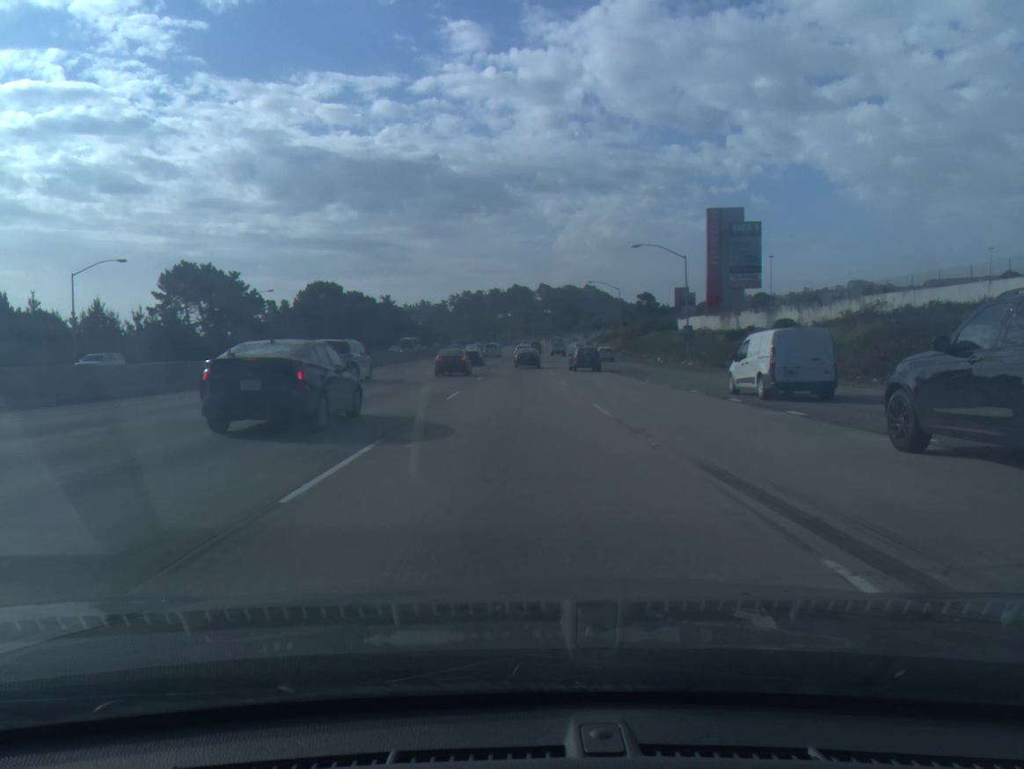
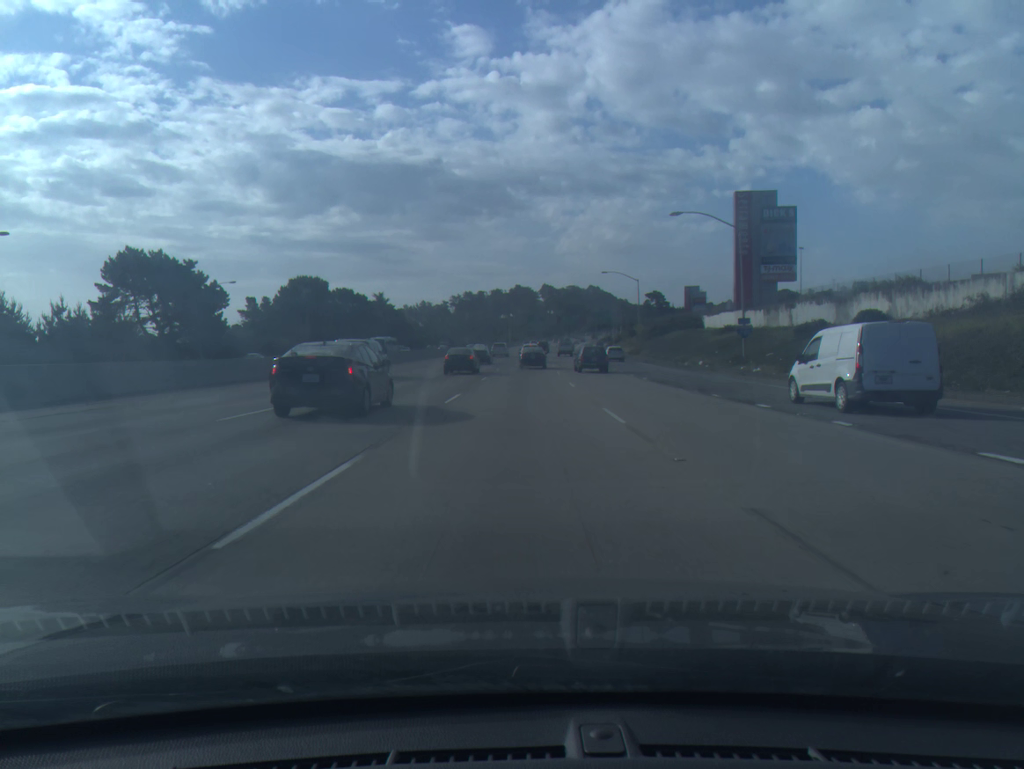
(0.0, +16.1) m; 0°
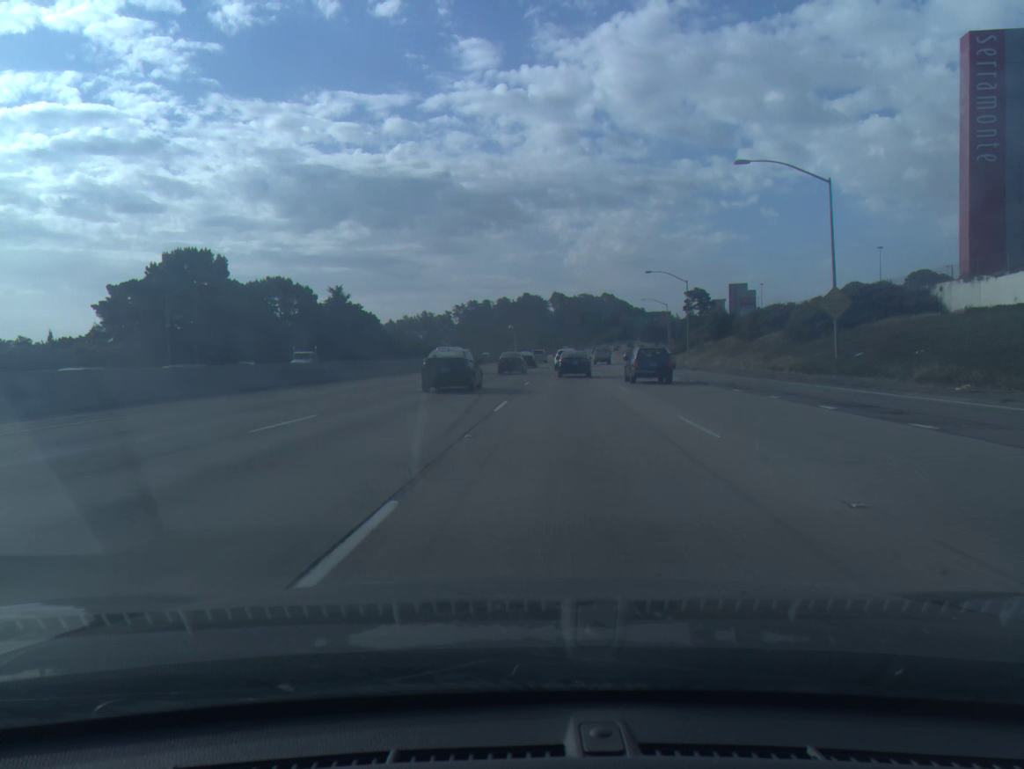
(+0.1, +60.8) m; -1°
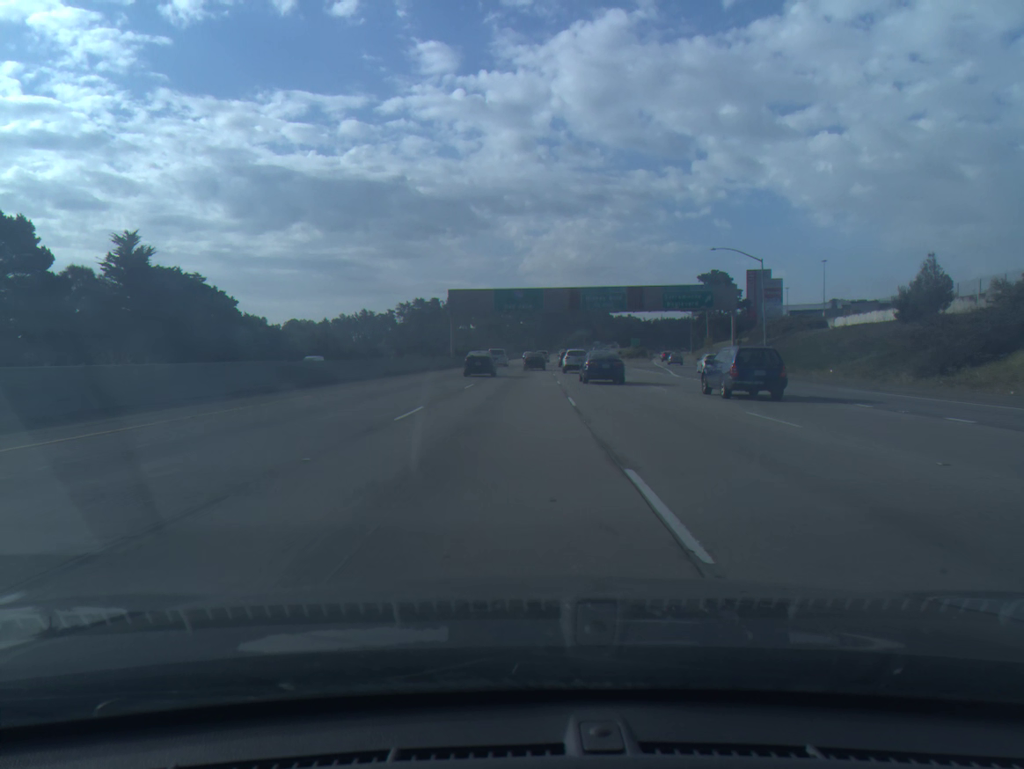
(+1.4, +71.1) m; +3°
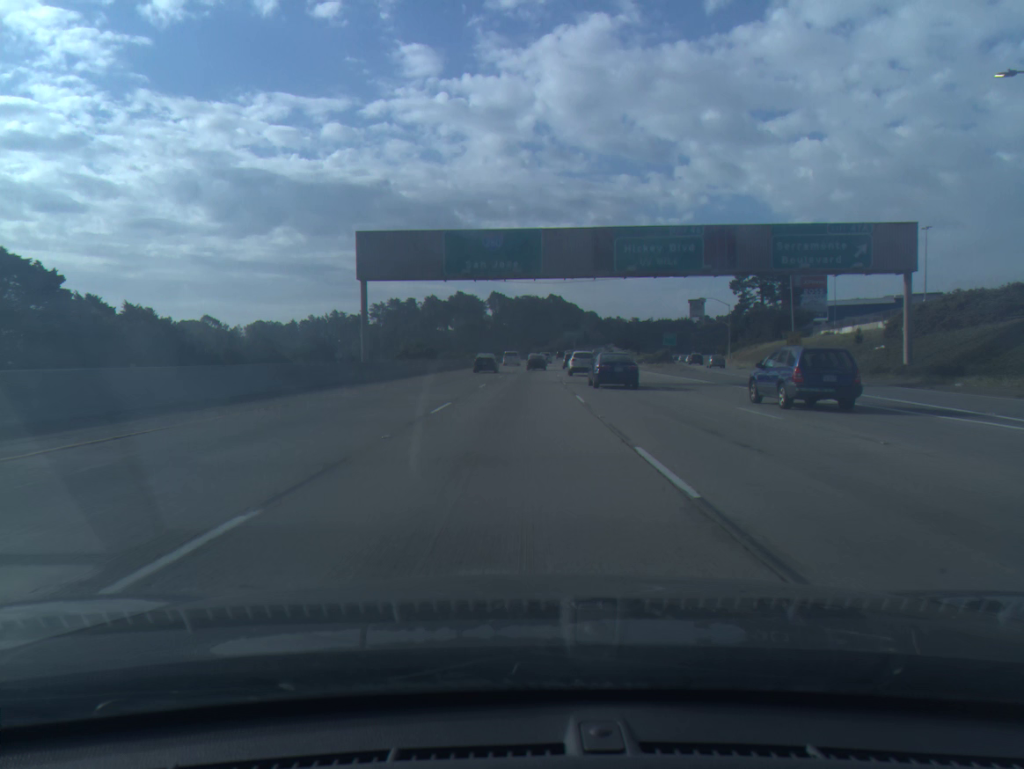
(+0.4, +41.6) m; +1°
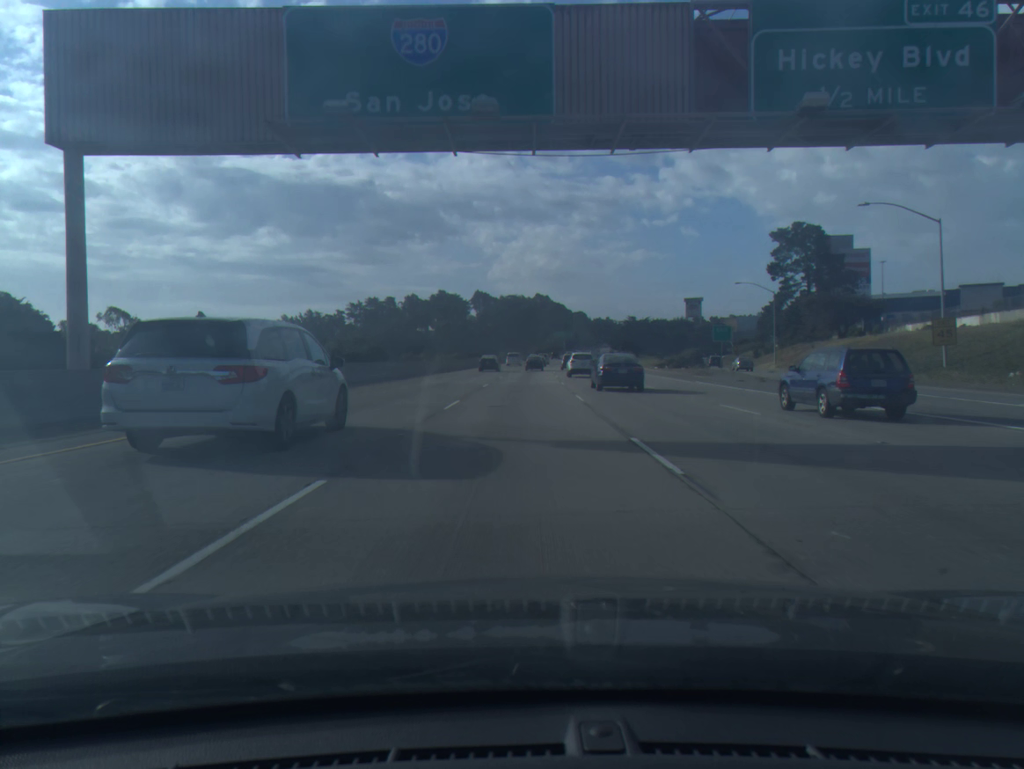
(+0.2, +27.8) m; +1°
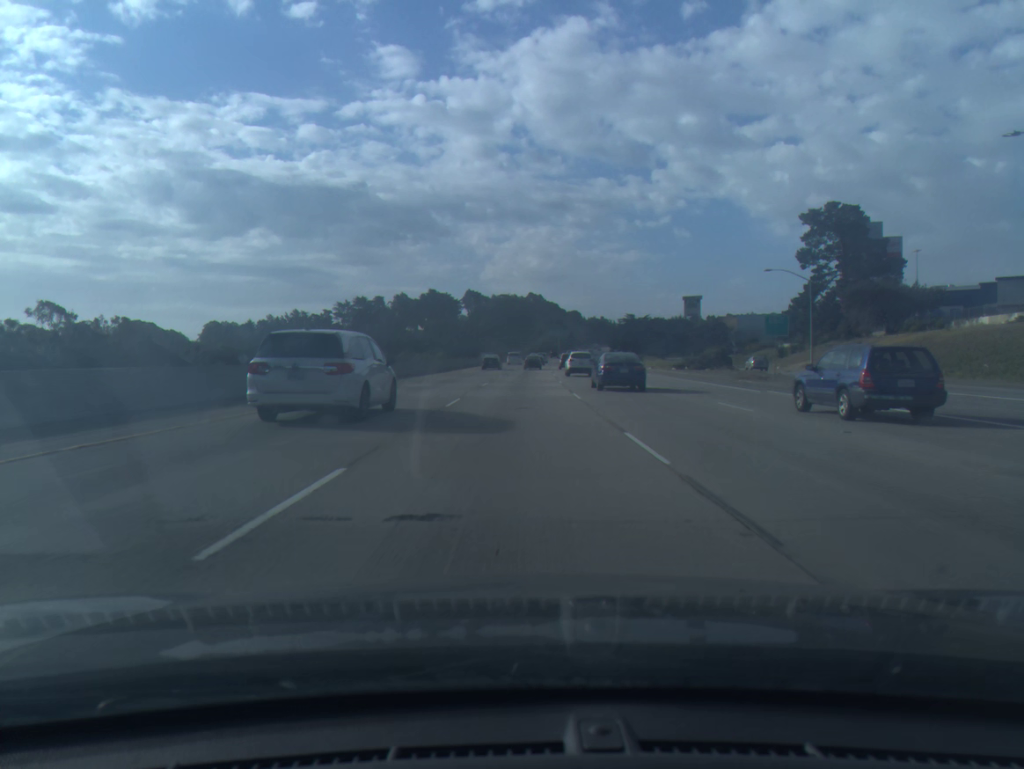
(+0.1, +14.1) m; +1°
